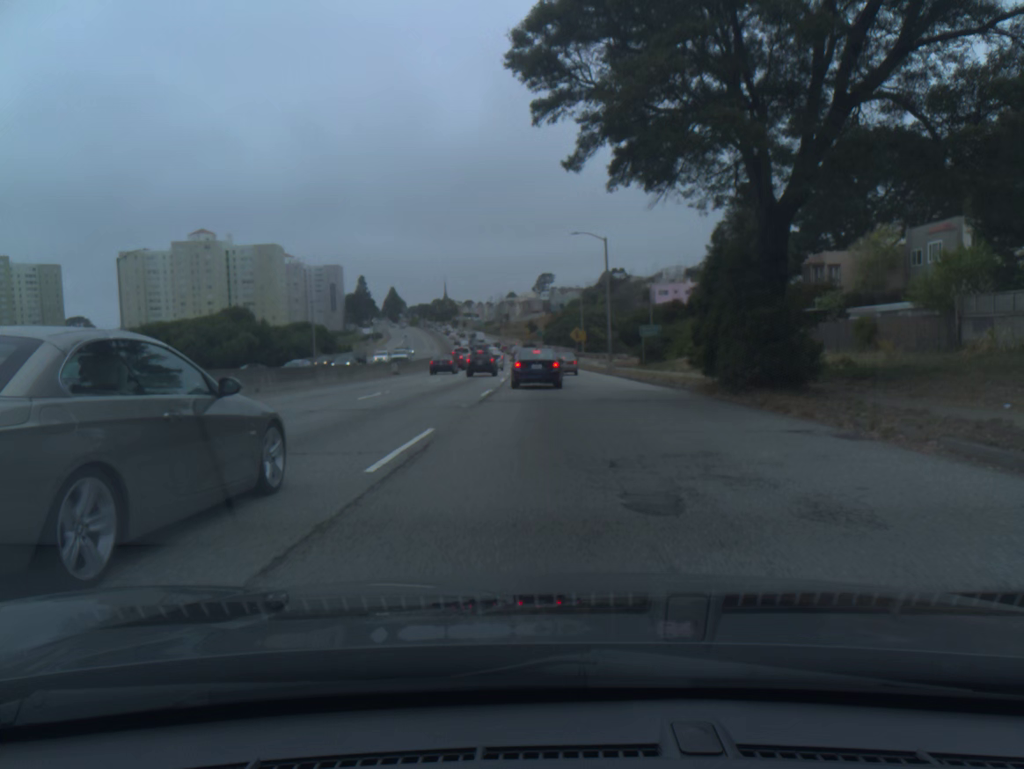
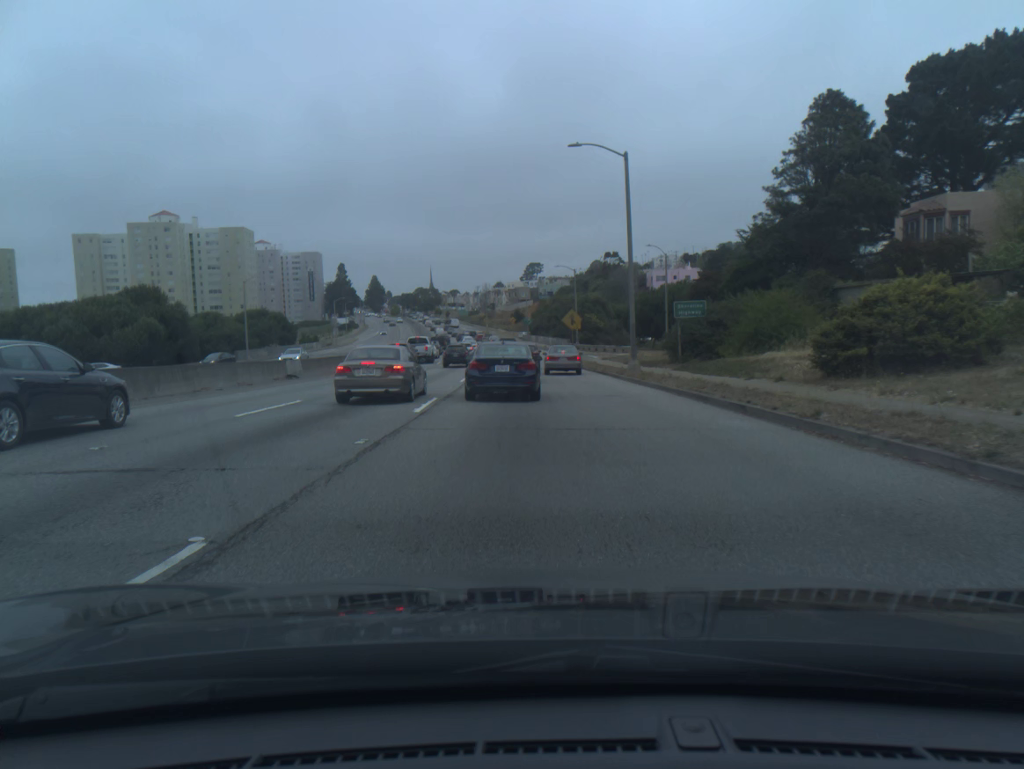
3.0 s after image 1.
(+0.3, +22.0) m; -1°
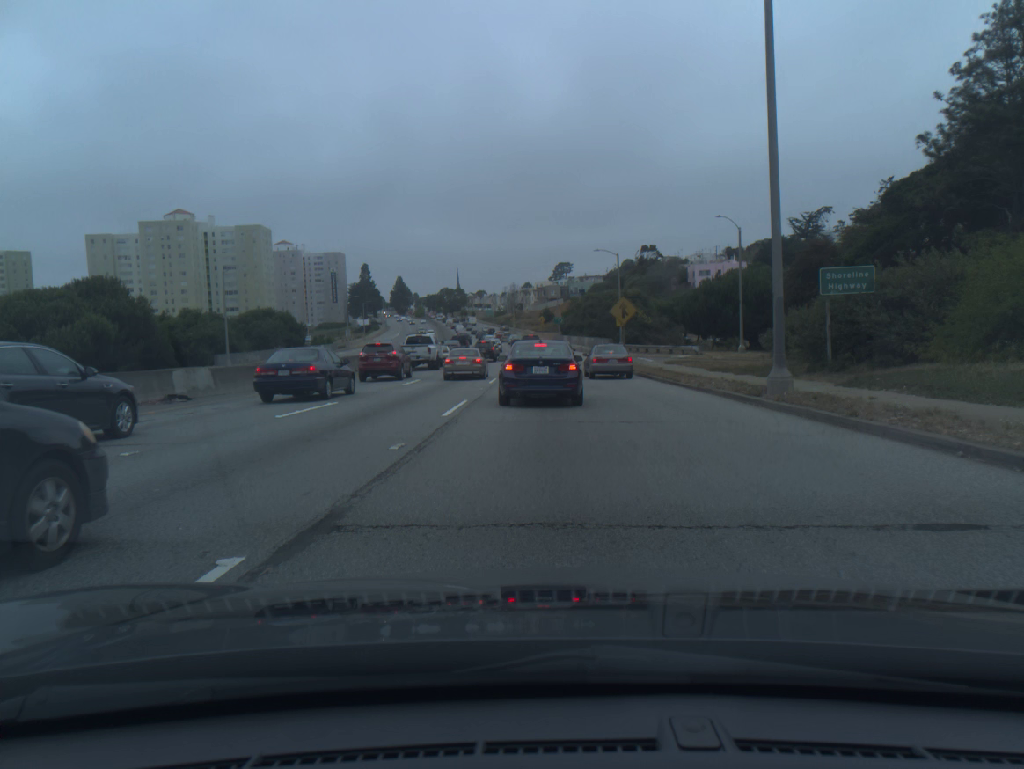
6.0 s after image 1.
(-0.2, +15.3) m; 0°
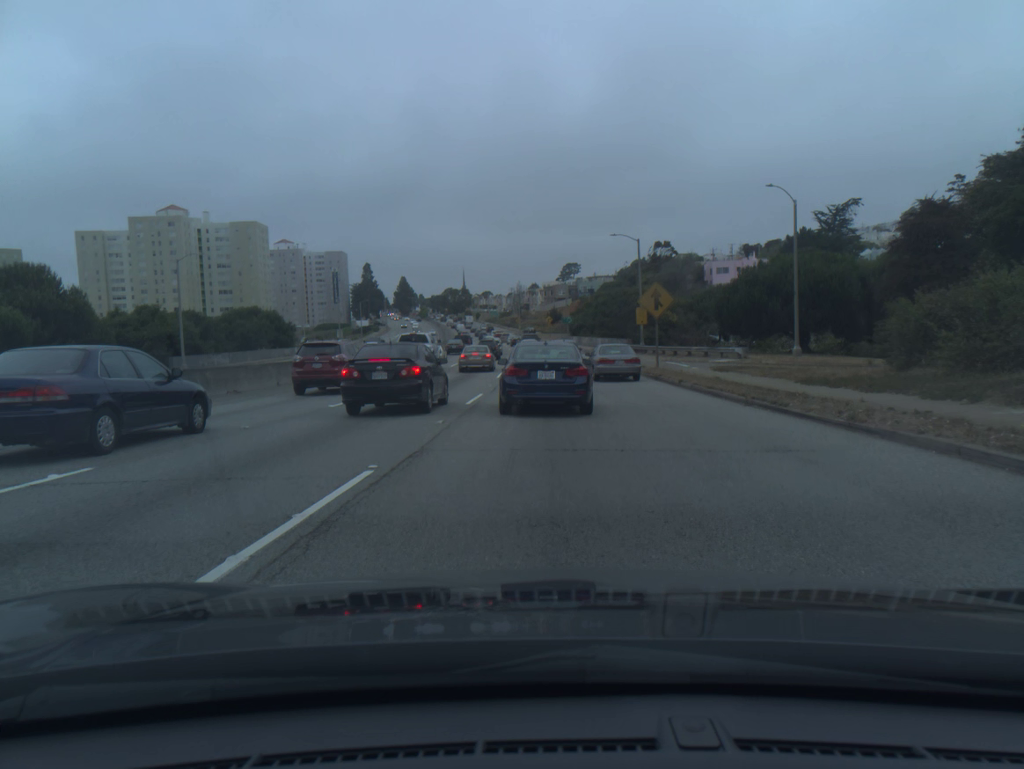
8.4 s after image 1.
(-0.1, +11.1) m; -1°
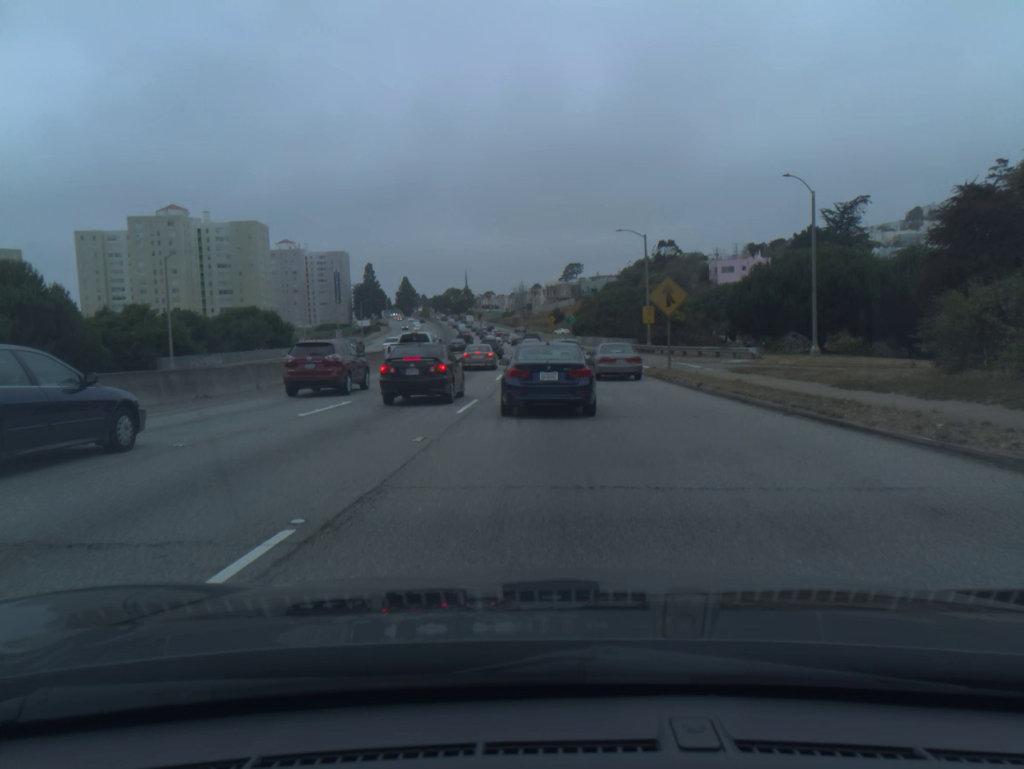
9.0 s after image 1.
(0.0, +2.7) m; 0°
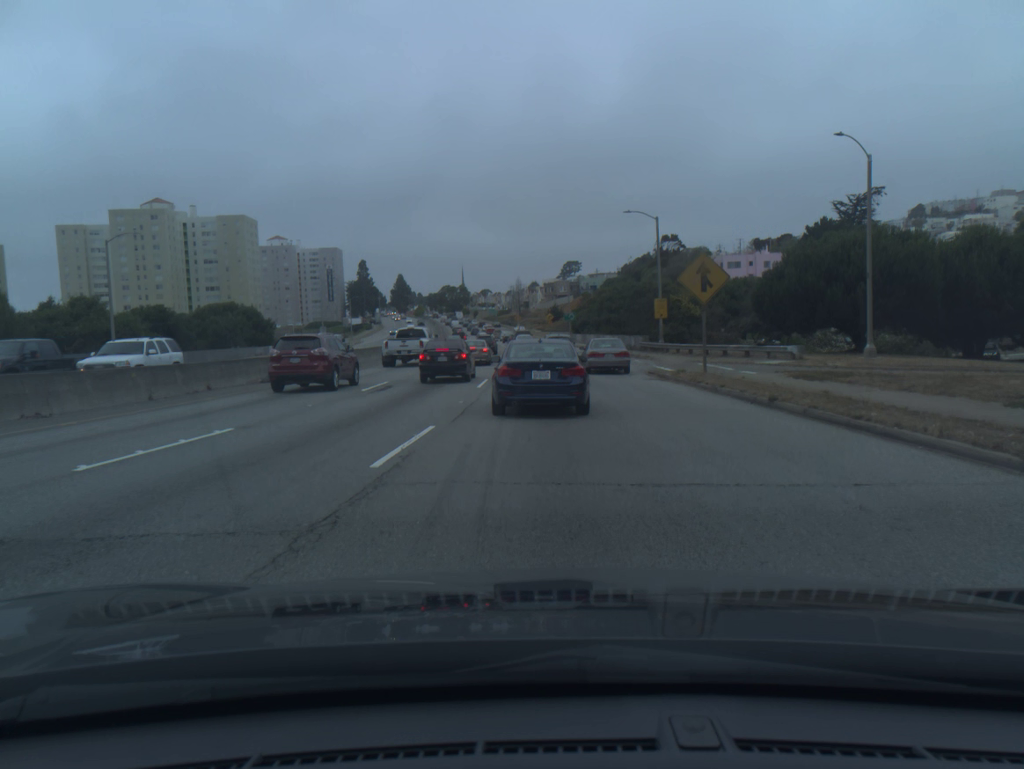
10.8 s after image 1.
(0.0, +7.8) m; 0°
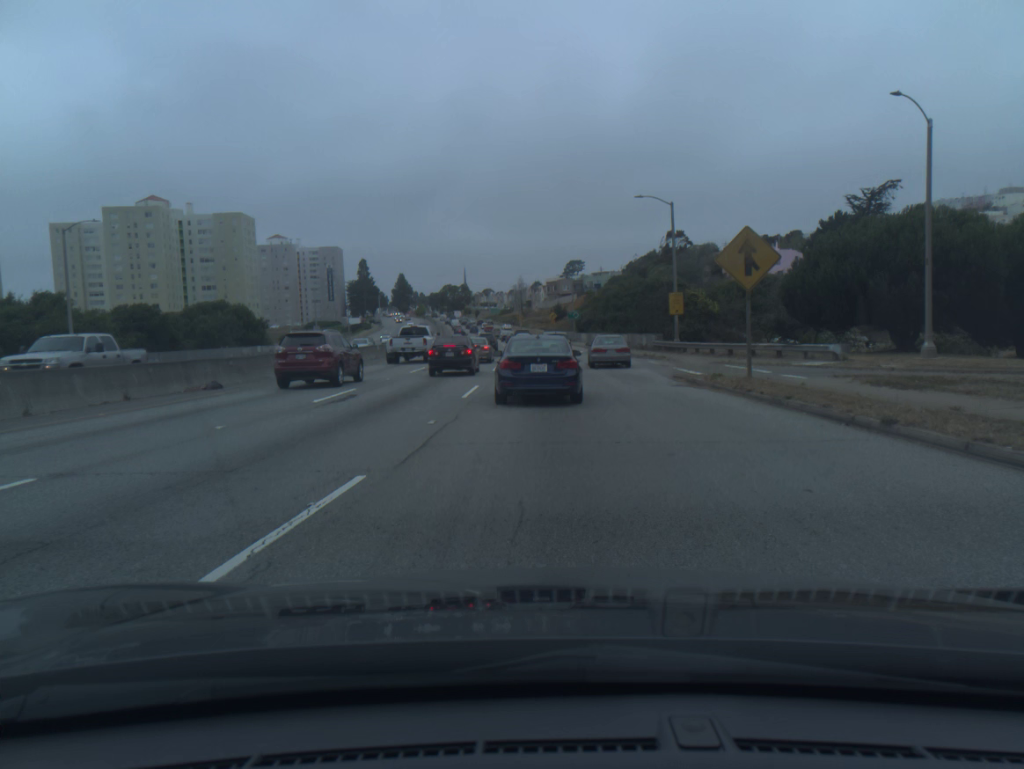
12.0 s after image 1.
(0.0, +5.2) m; 0°
